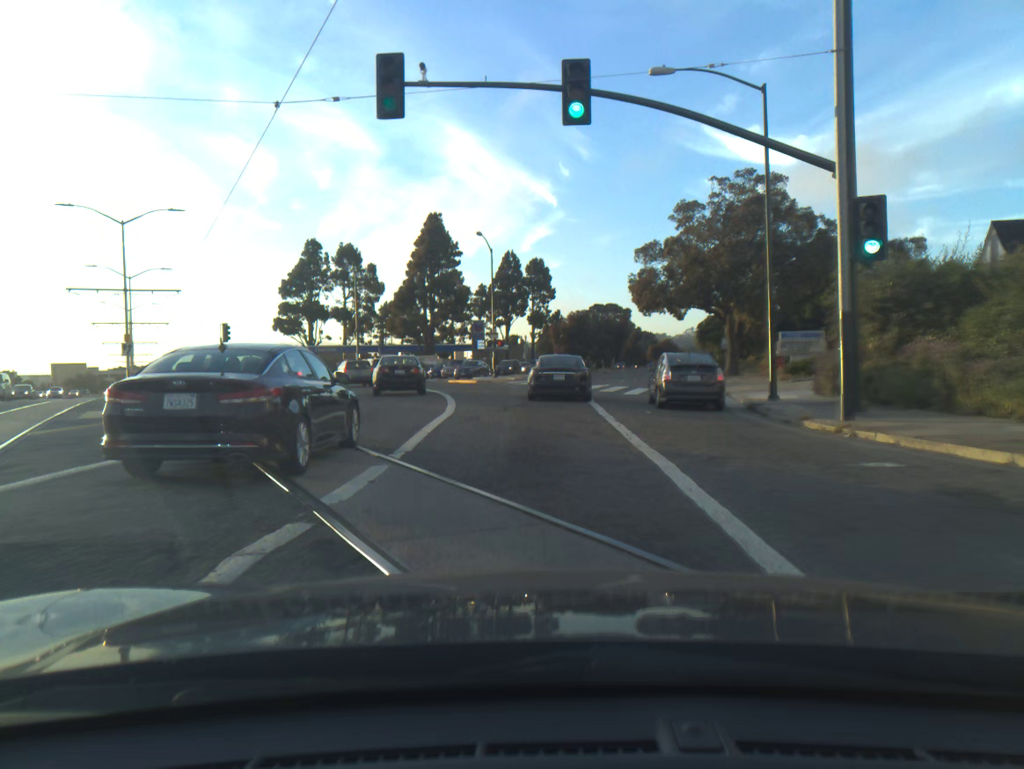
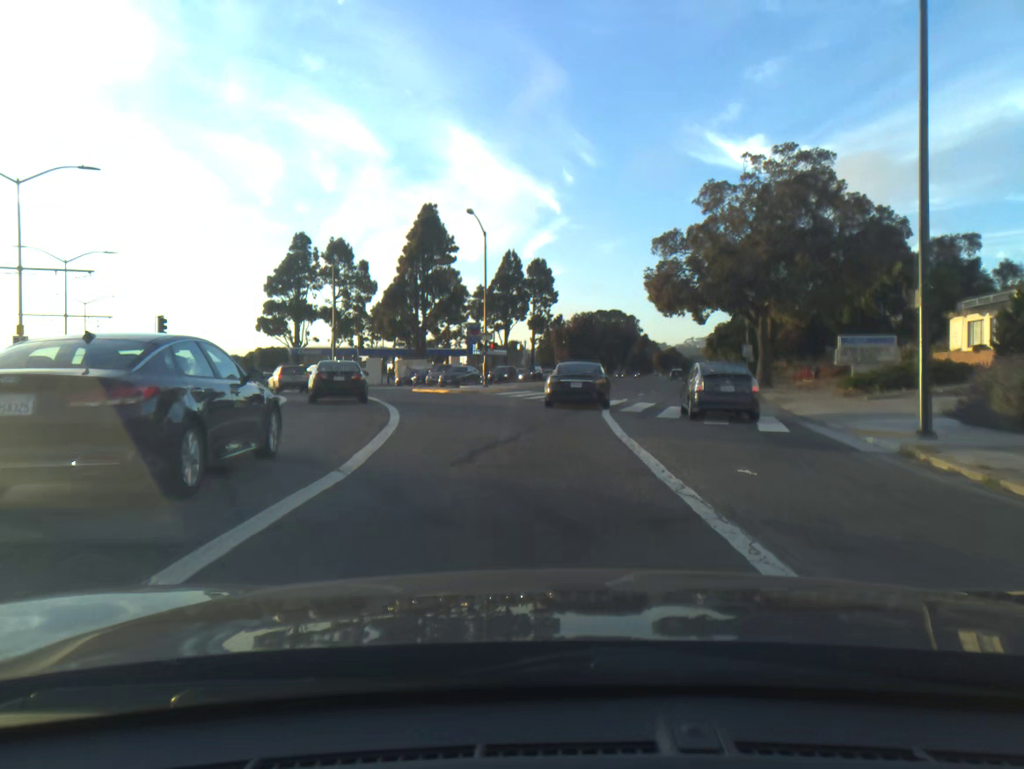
(-0.1, +9.3) m; 0°
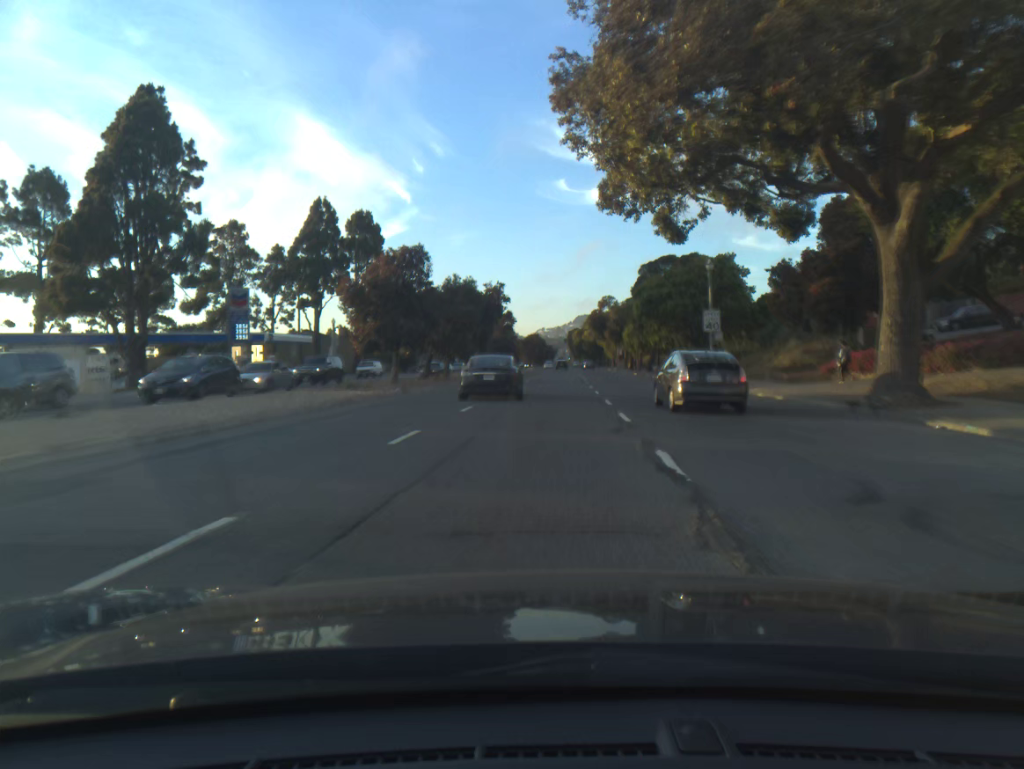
(+3.2, +37.8) m; +11°
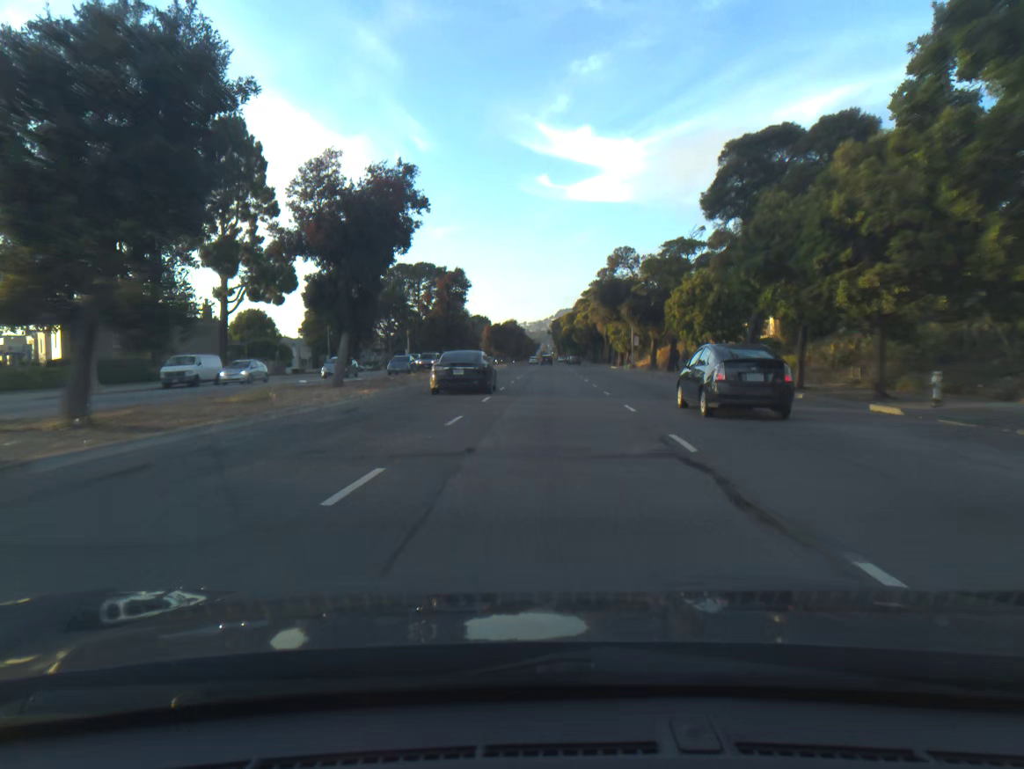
(+0.4, +41.5) m; +1°
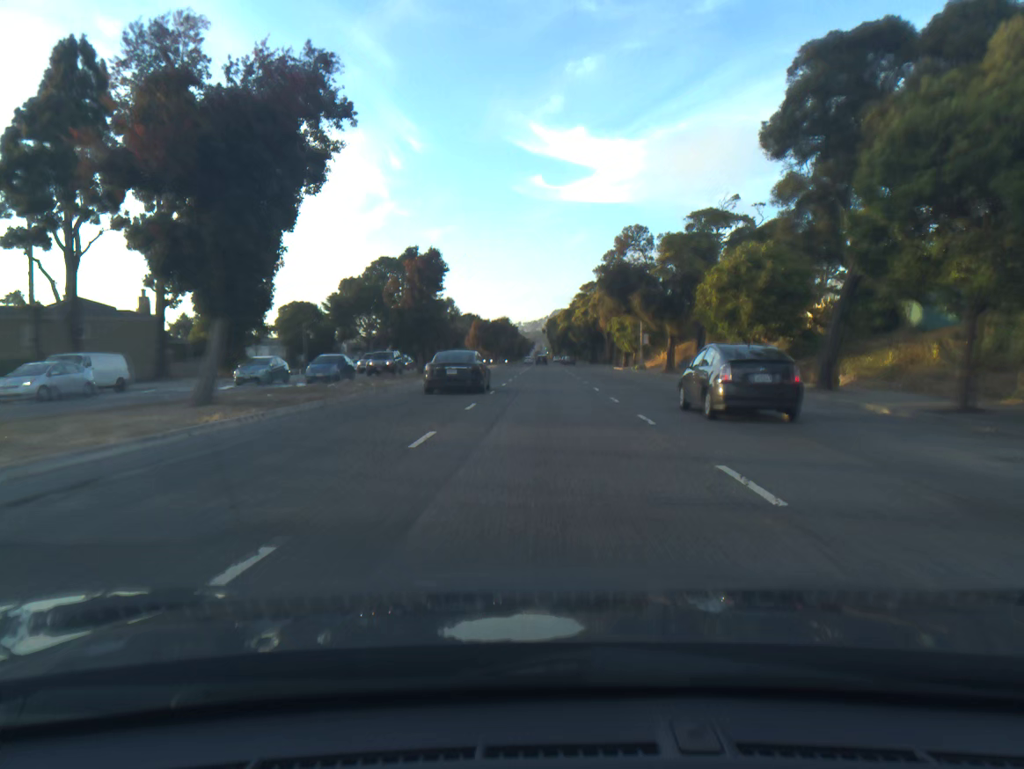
(0.0, +10.8) m; 0°
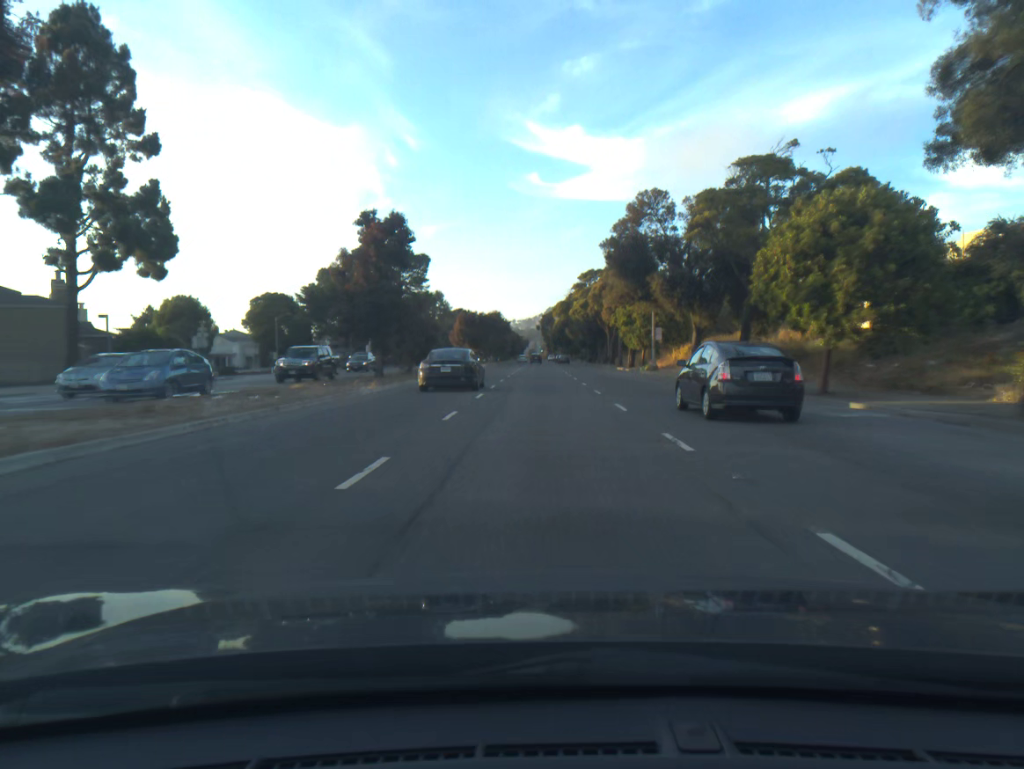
(0.0, +10.7) m; 0°
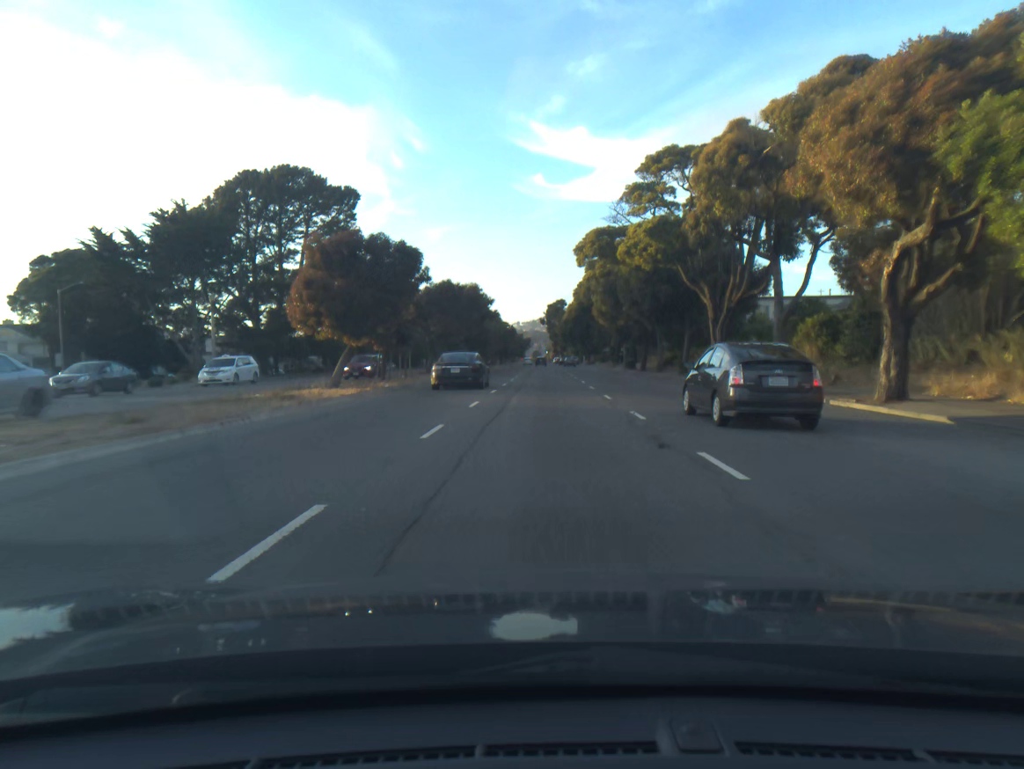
(-0.1, +54.0) m; 0°
